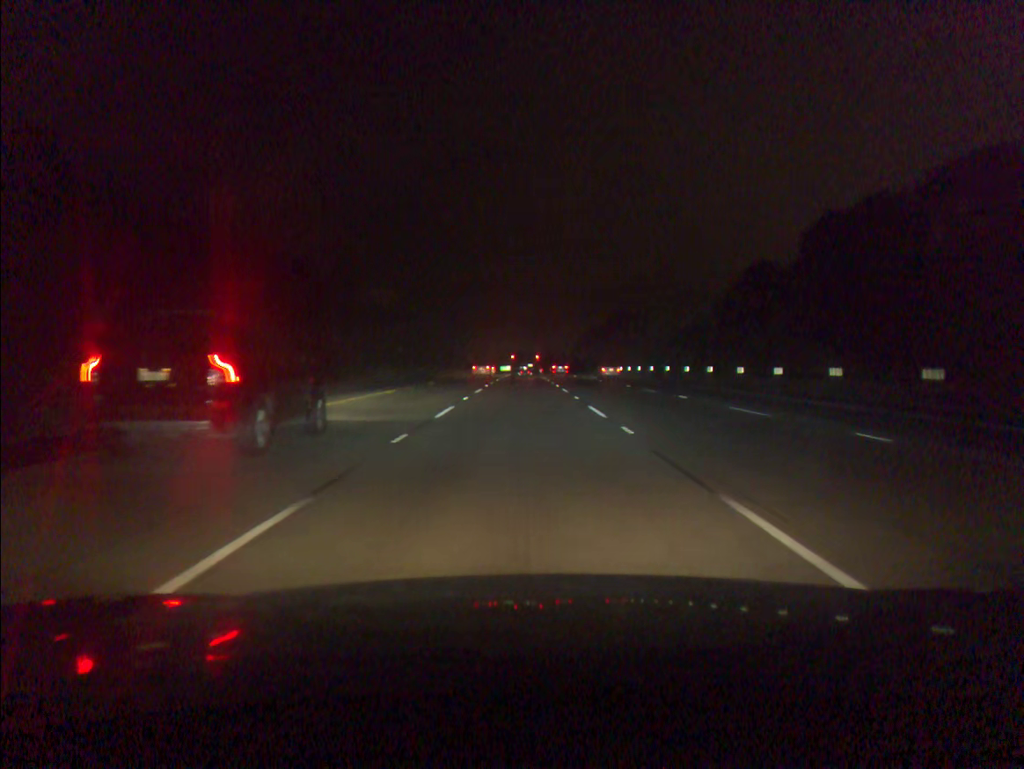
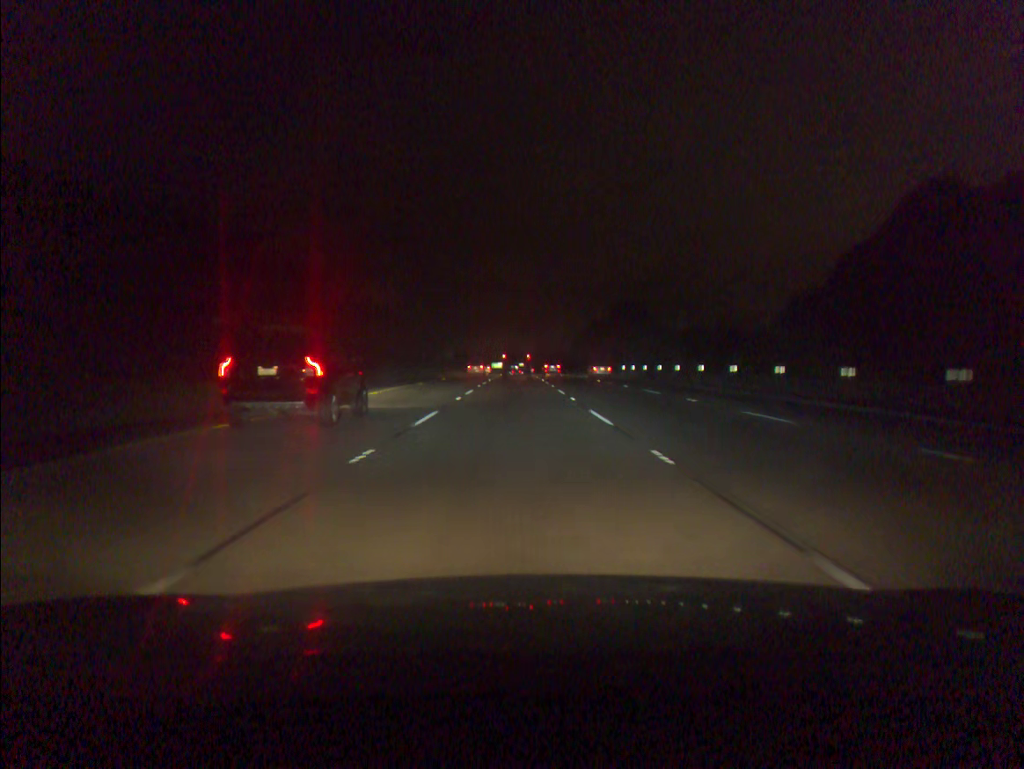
(+0.1, +31.3) m; 0°
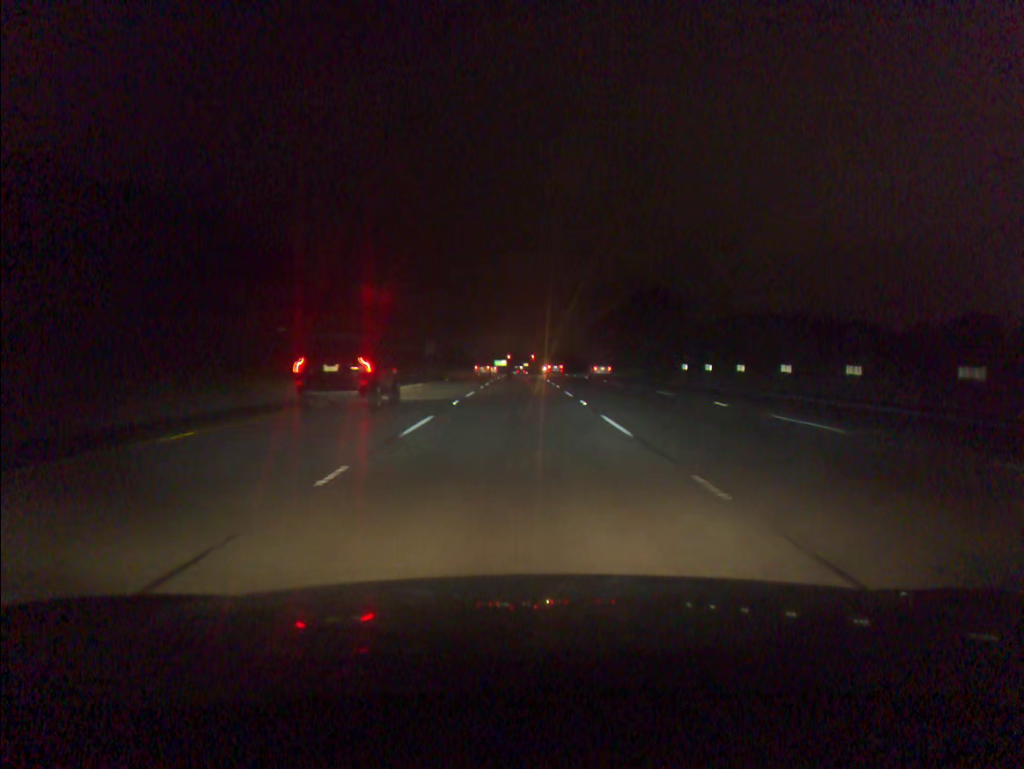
(-0.1, +31.4) m; 0°
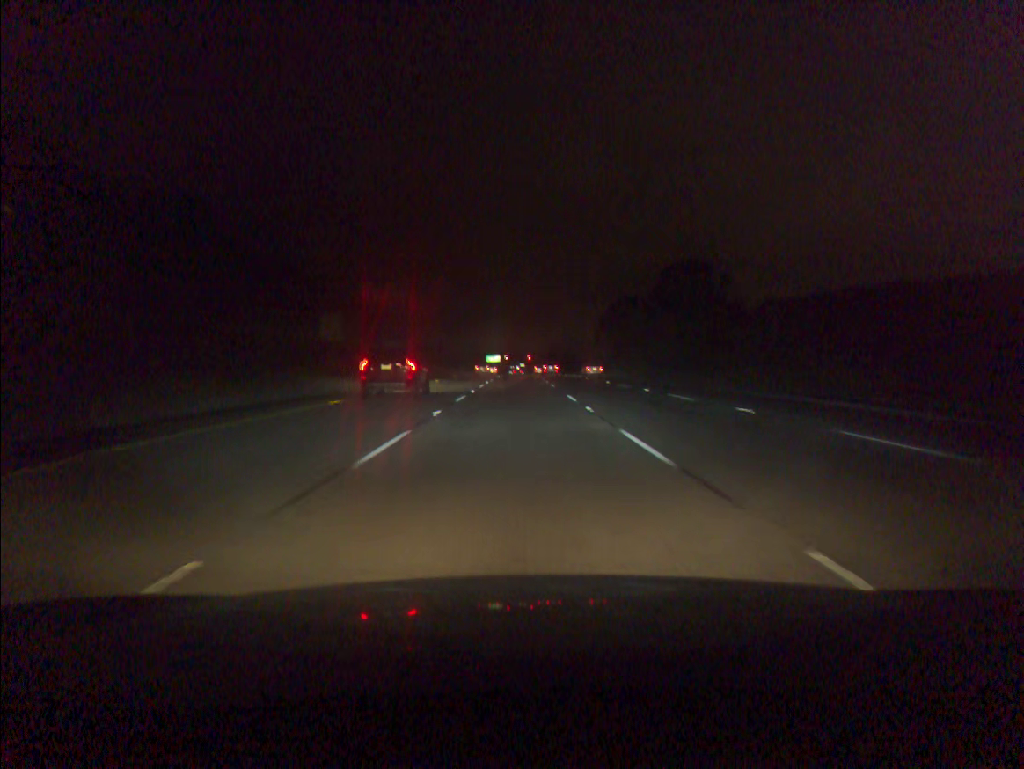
(+0.1, +47.3) m; 0°
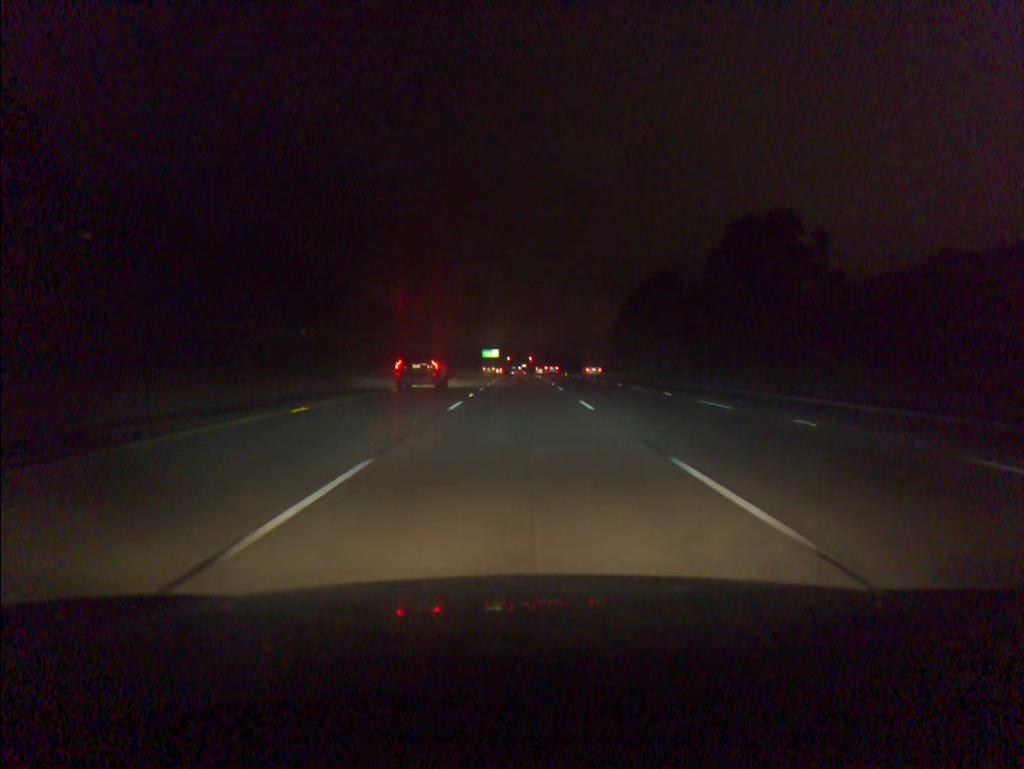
(-0.2, +47.7) m; 0°
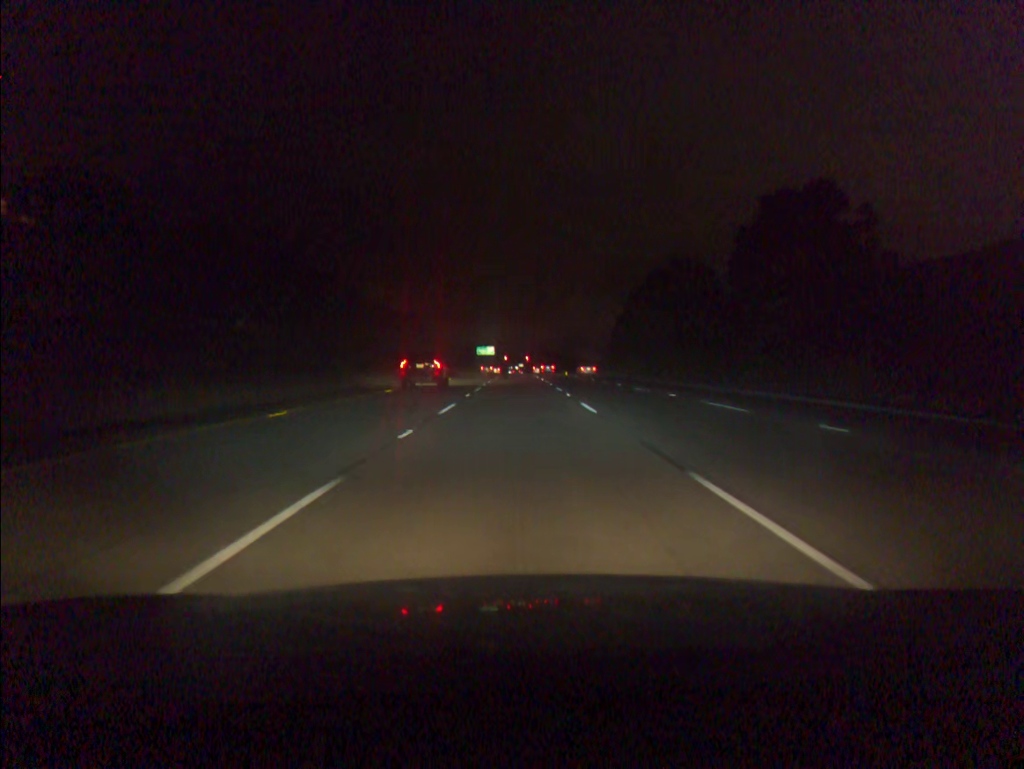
(0.0, +16.1) m; 0°
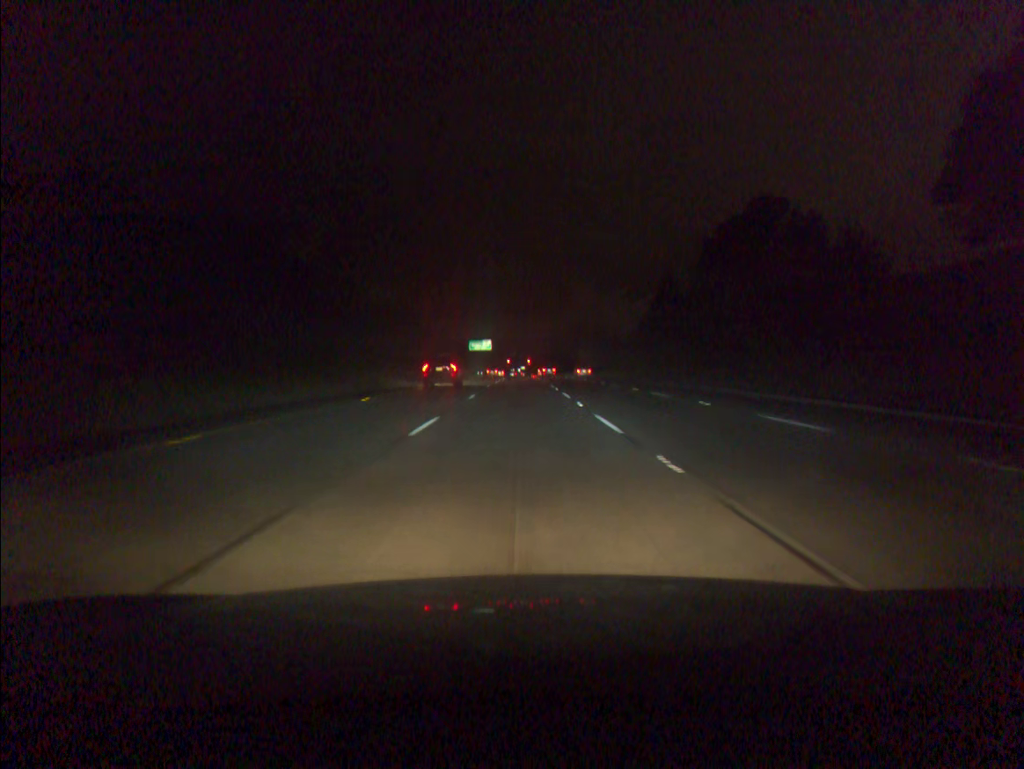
(0.0, +48.7) m; 0°
